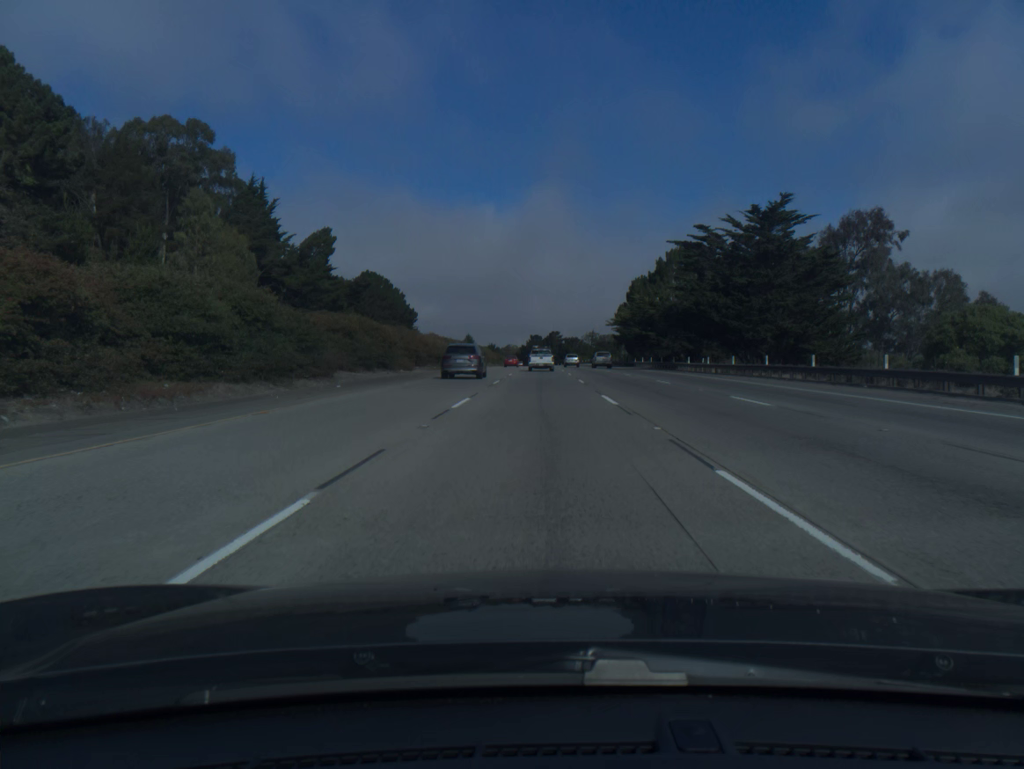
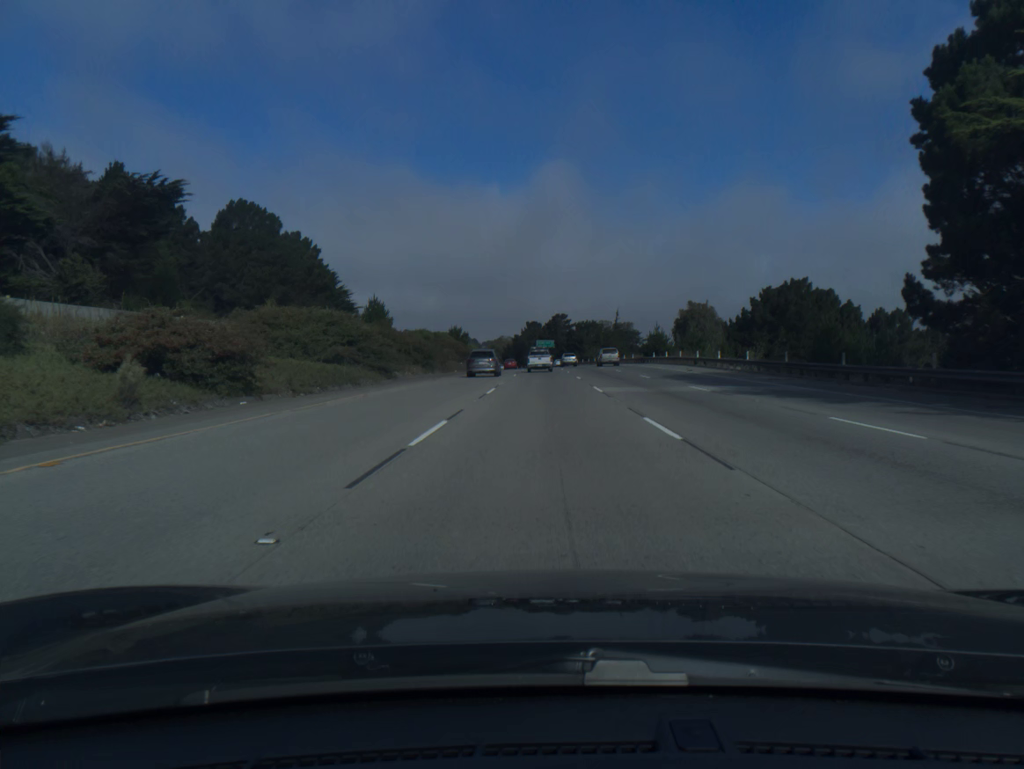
(-0.1, +94.5) m; 0°
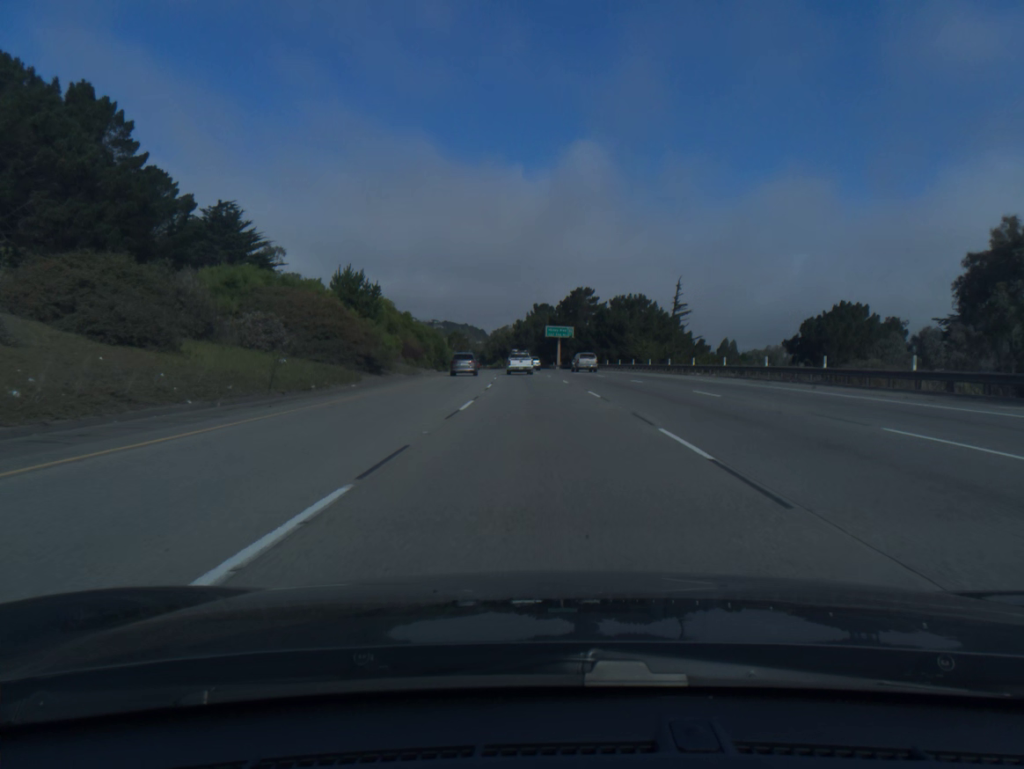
(0.0, +75.4) m; -1°
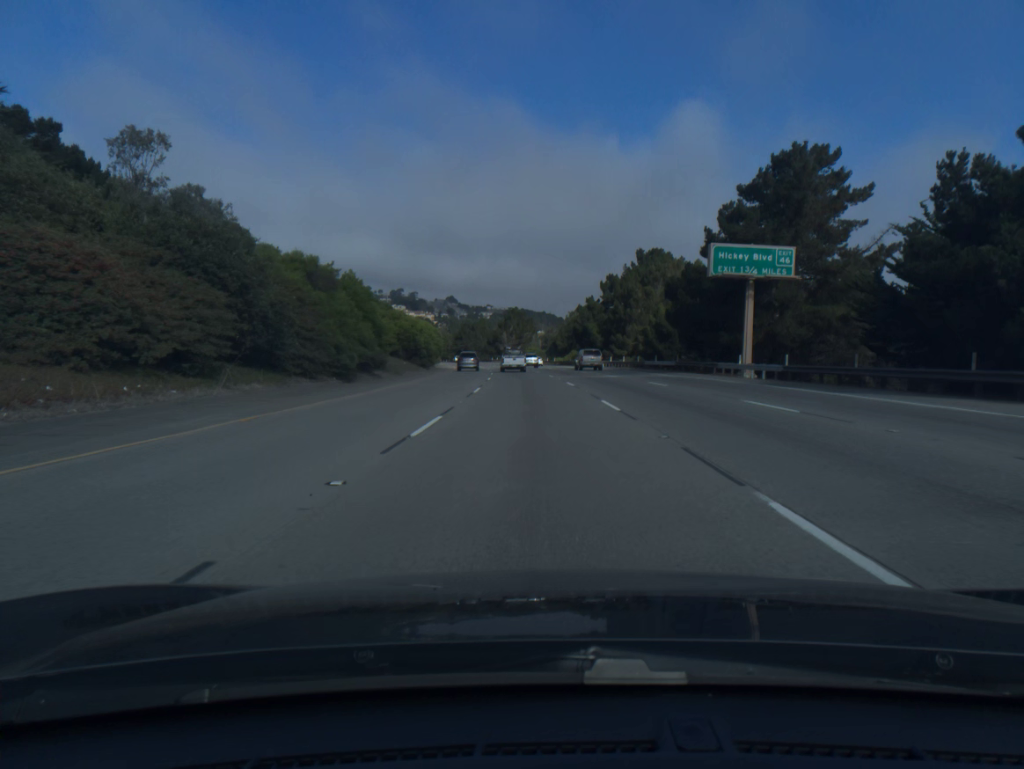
(-4.1, +93.9) m; -6°
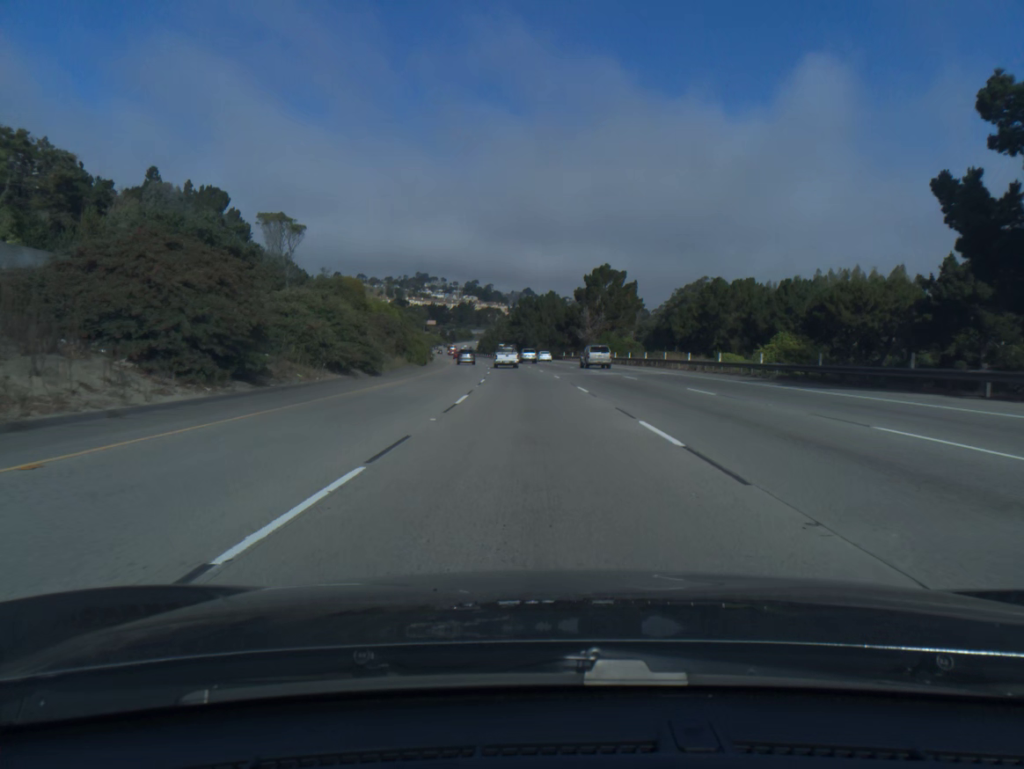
(-4.6, +94.5) m; -6°
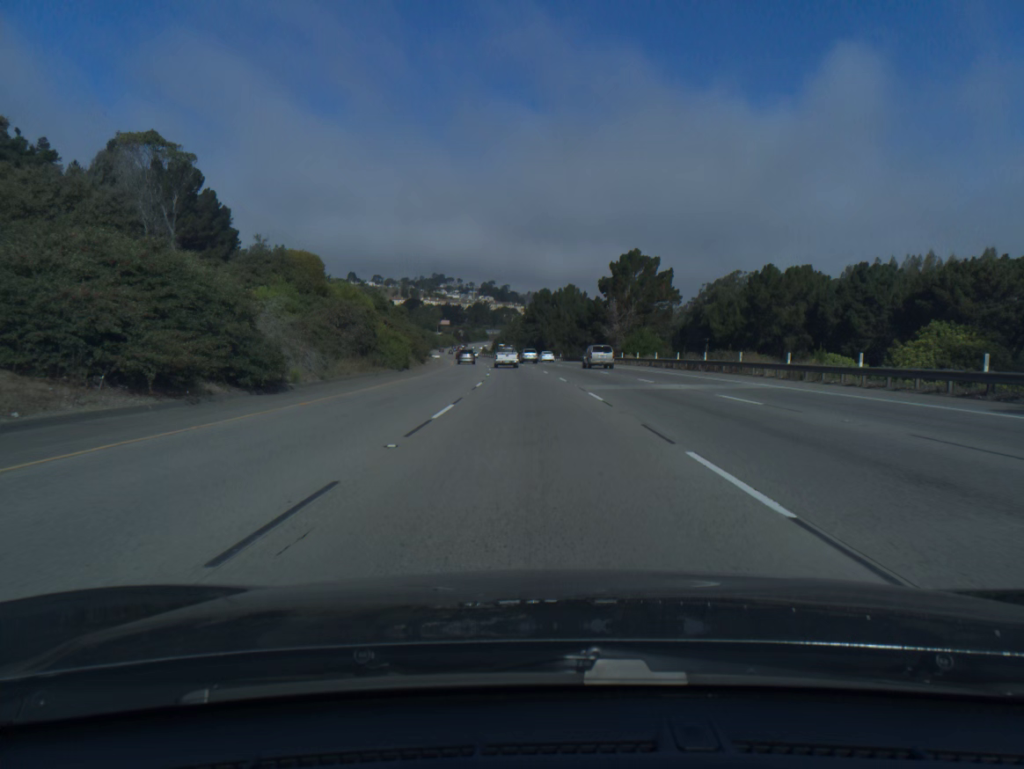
(-0.2, +19.1) m; -1°
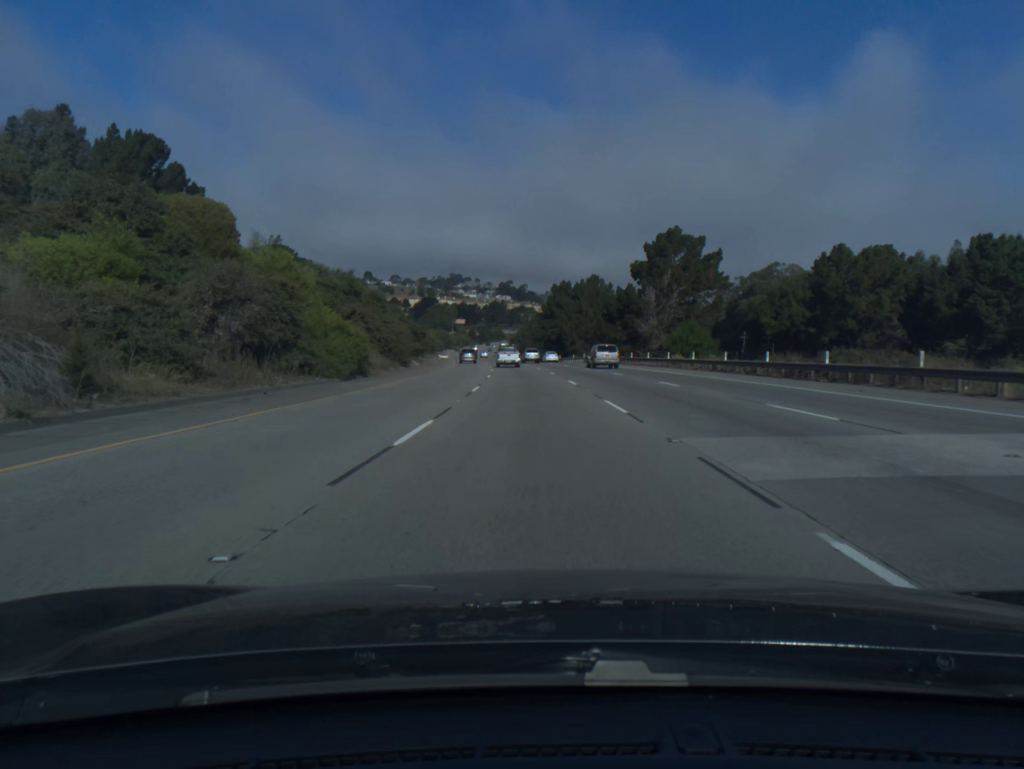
(-0.2, +19.1) m; -1°
